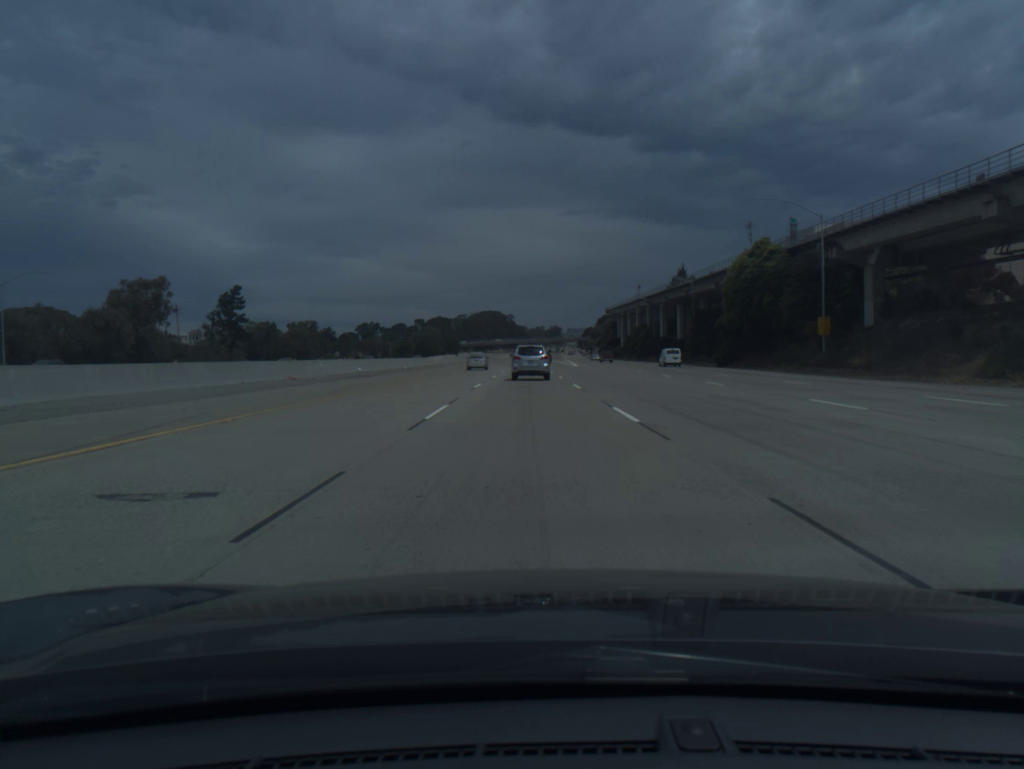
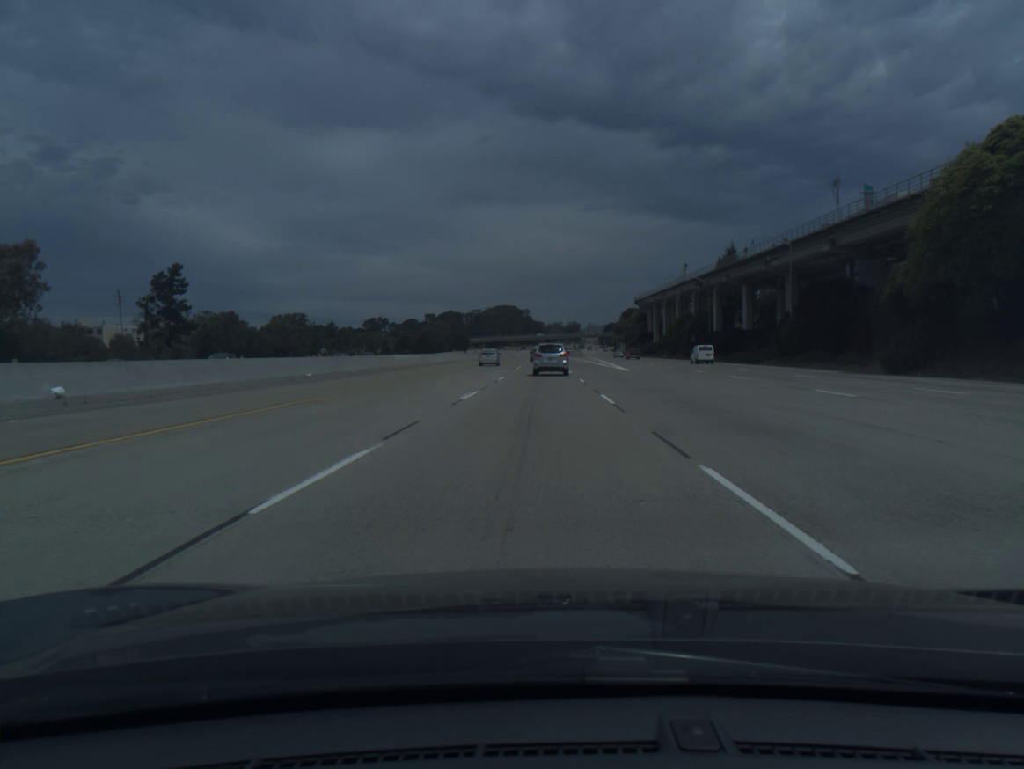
(-0.5, +38.1) m; -1°
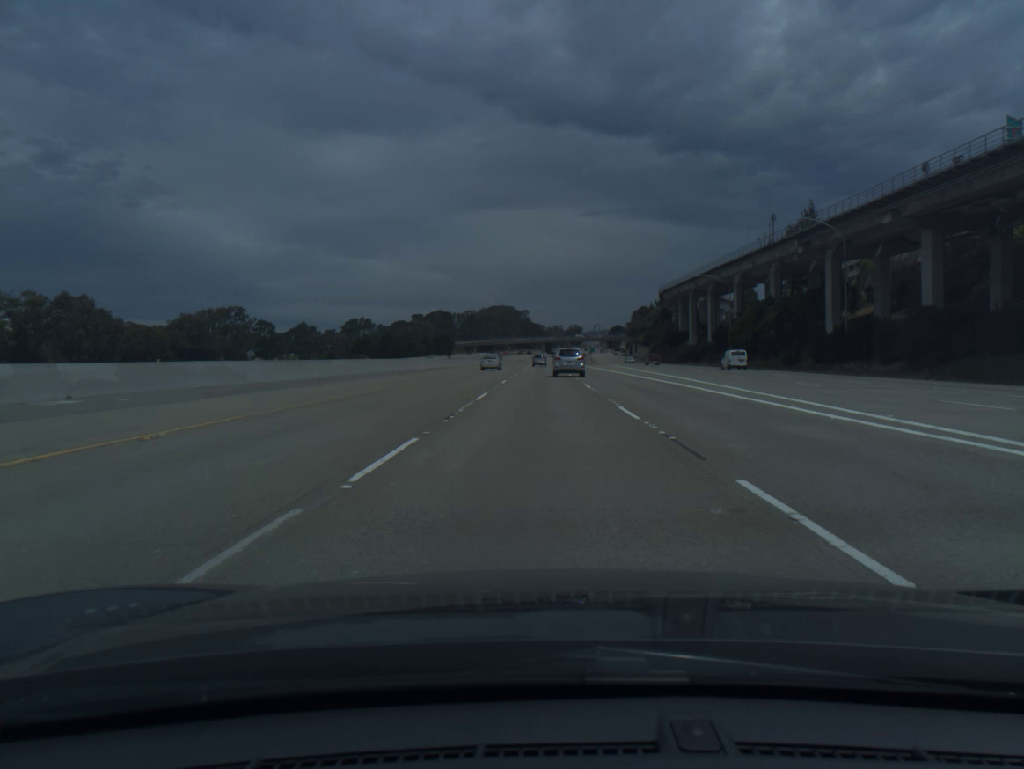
(-0.1, +57.1) m; 0°
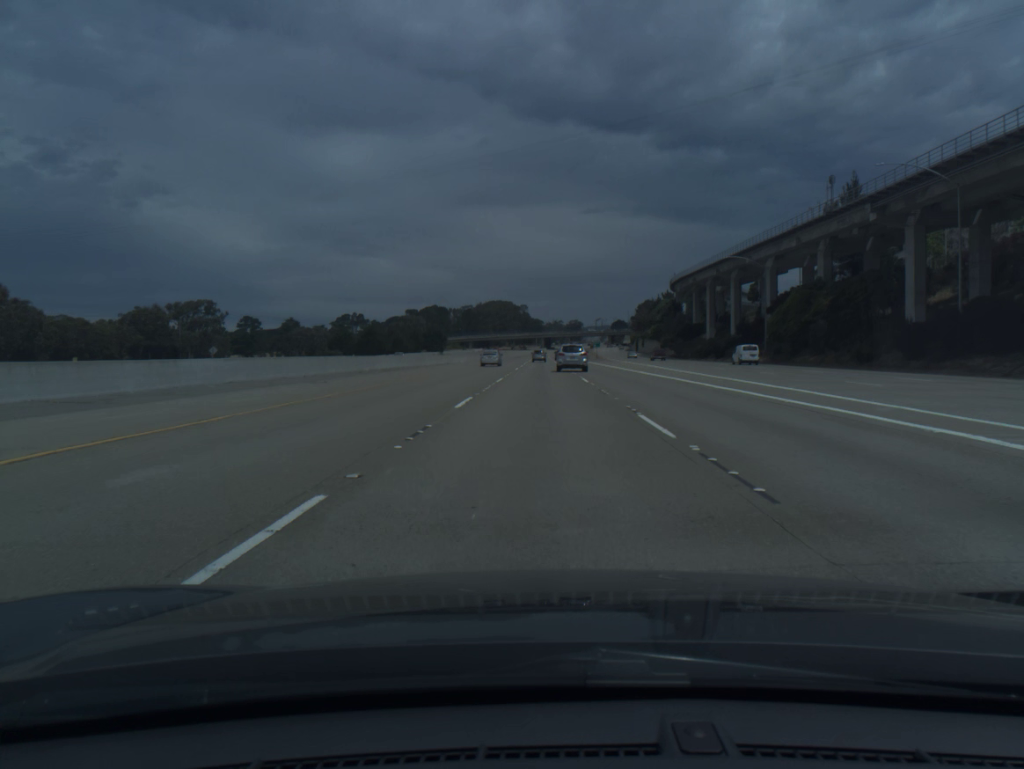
(0.0, +19.0) m; 0°
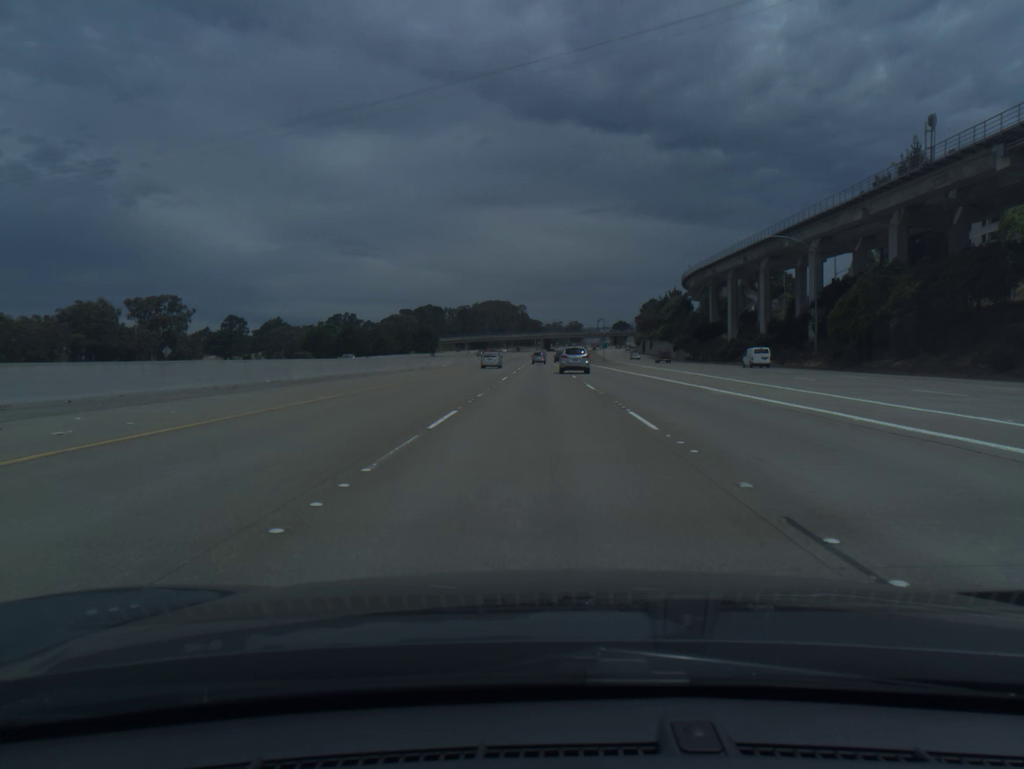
(0.0, +19.0) m; 0°
